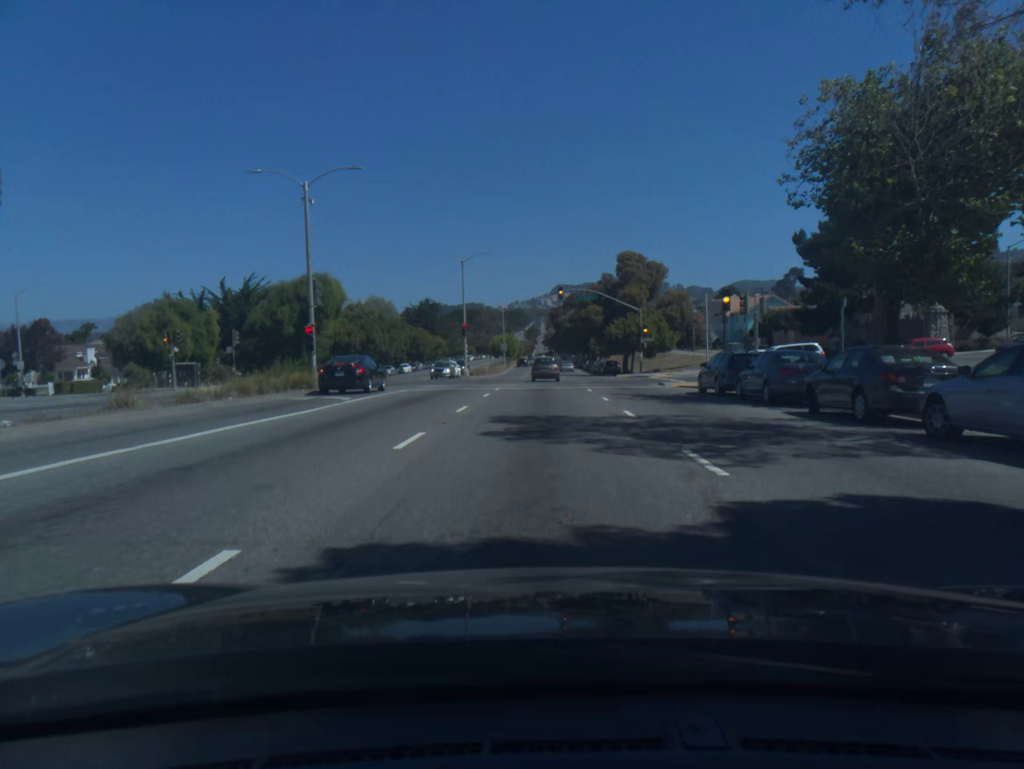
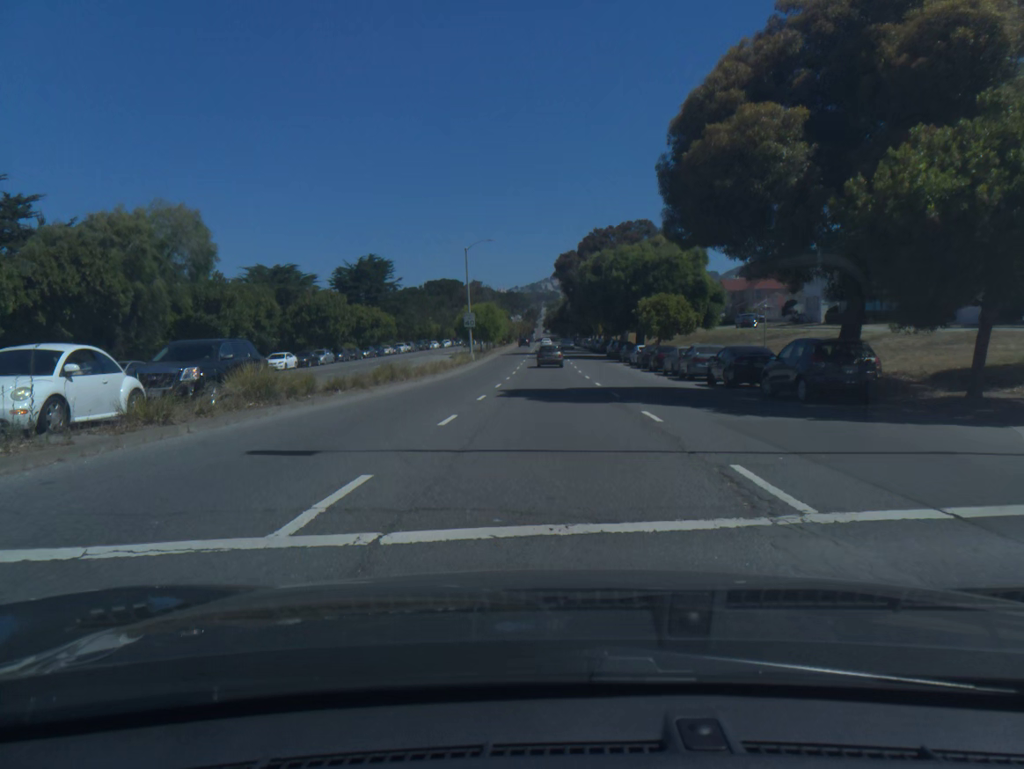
(-0.2, +58.4) m; 0°
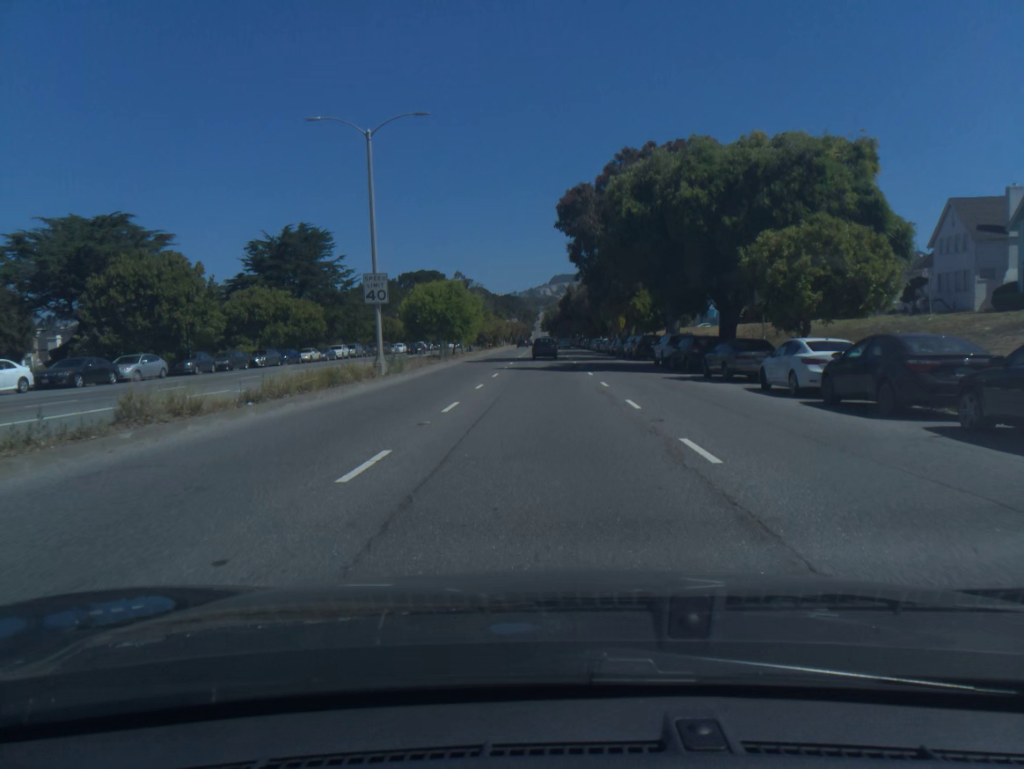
(+0.1, +34.8) m; 0°
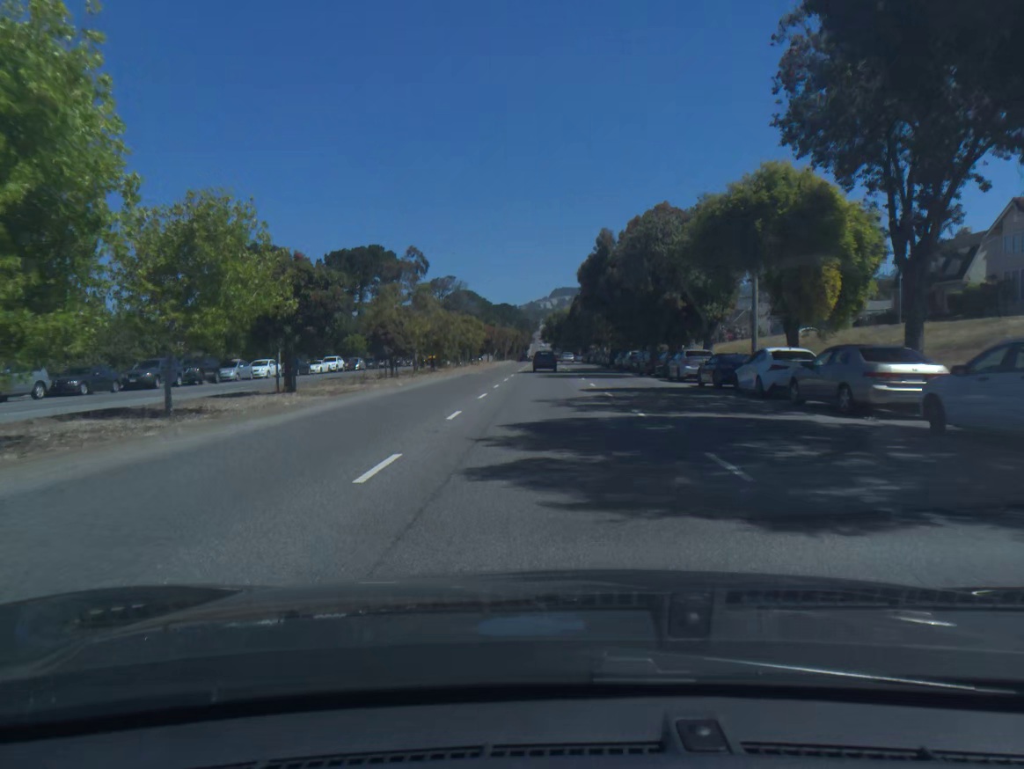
(-0.2, +58.6) m; 0°
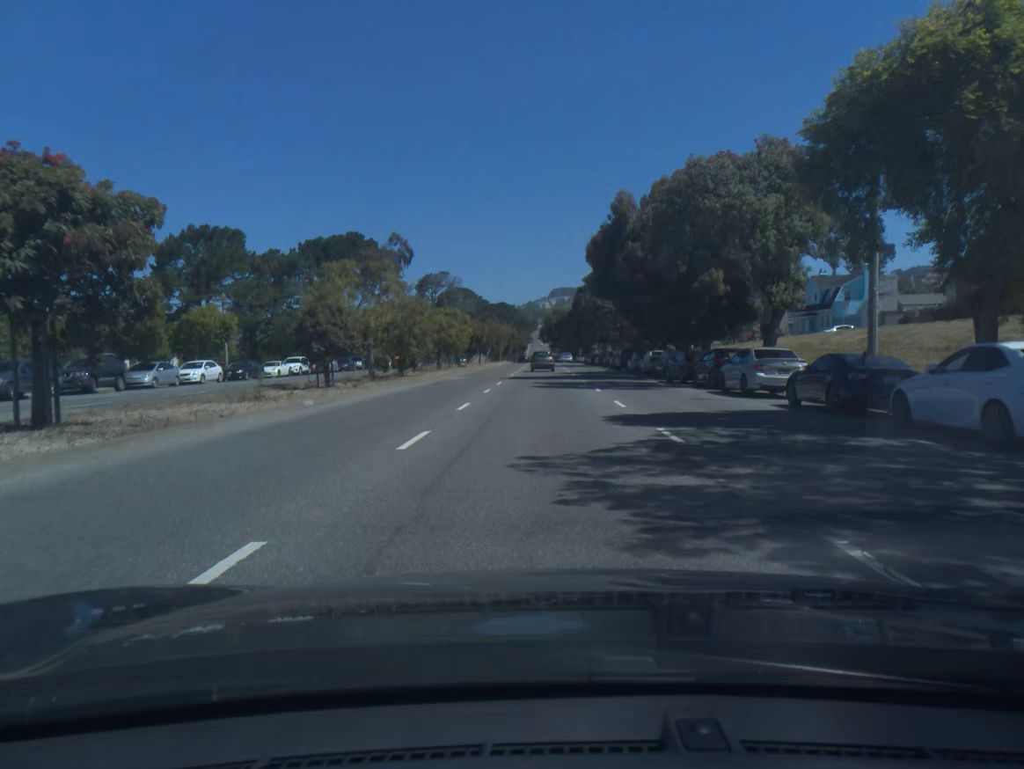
(0.0, +11.5) m; 0°
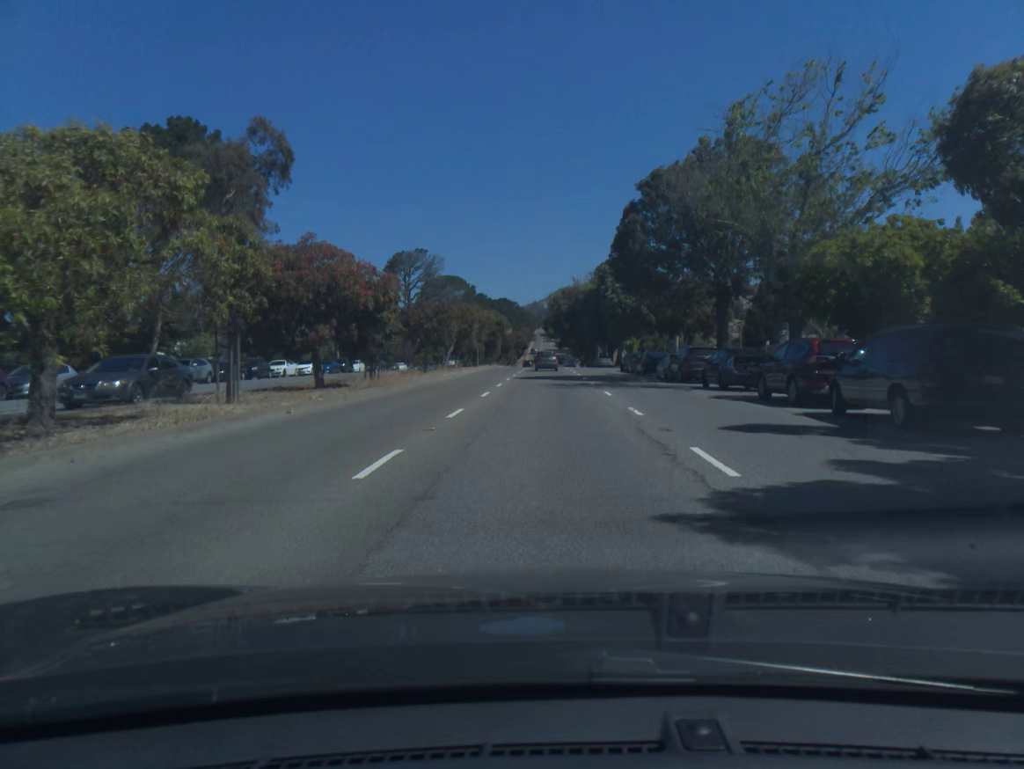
(-0.1, +46.2) m; 0°
